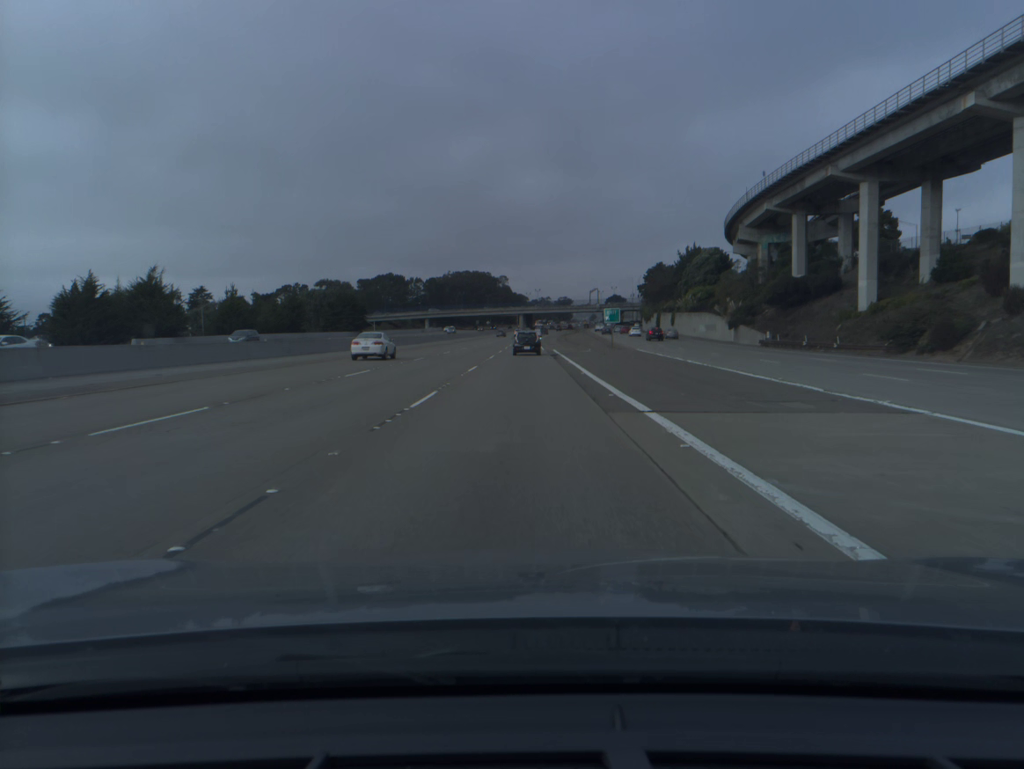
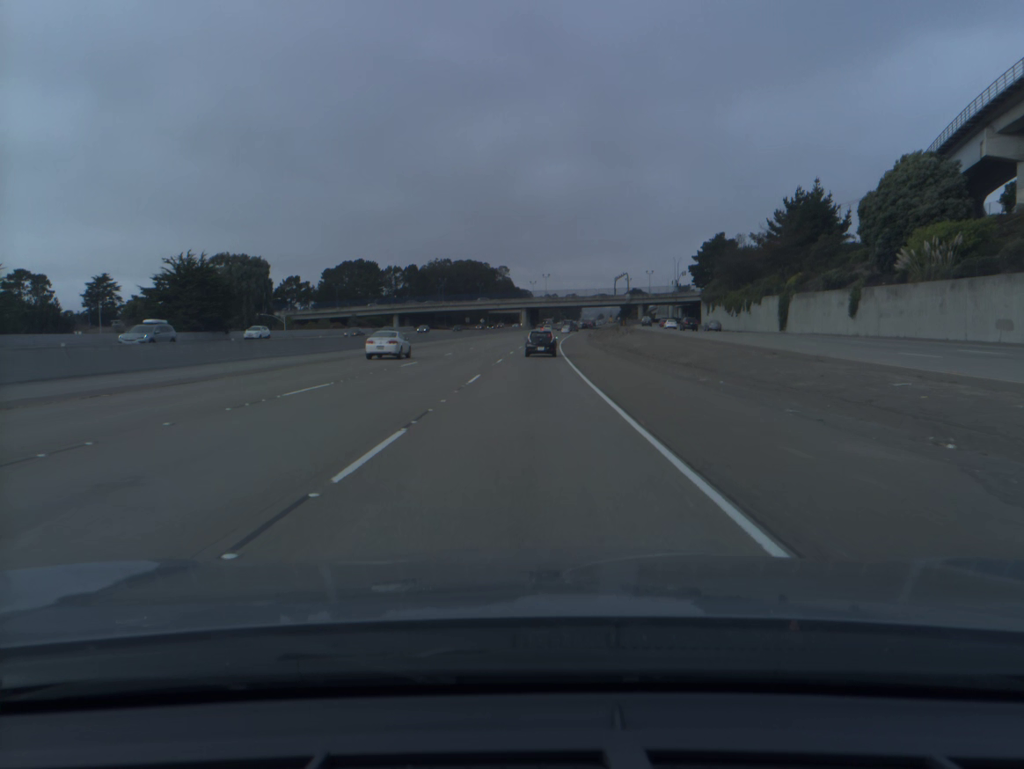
(-0.1, +80.1) m; 0°
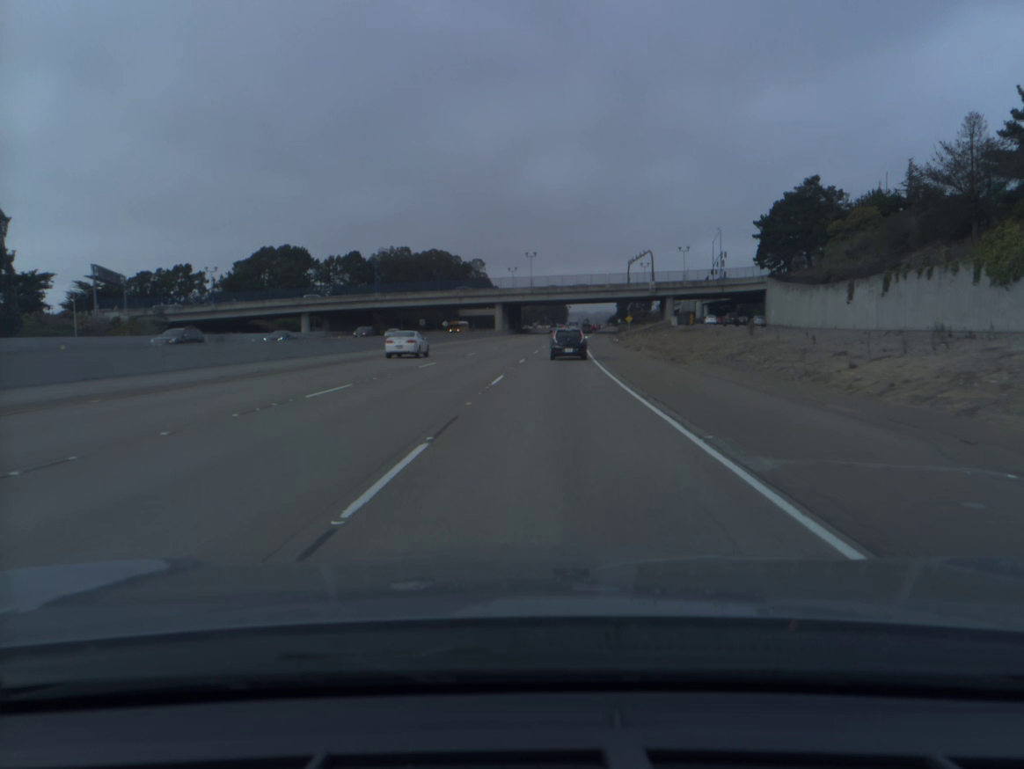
(+1.1, +73.6) m; +1°
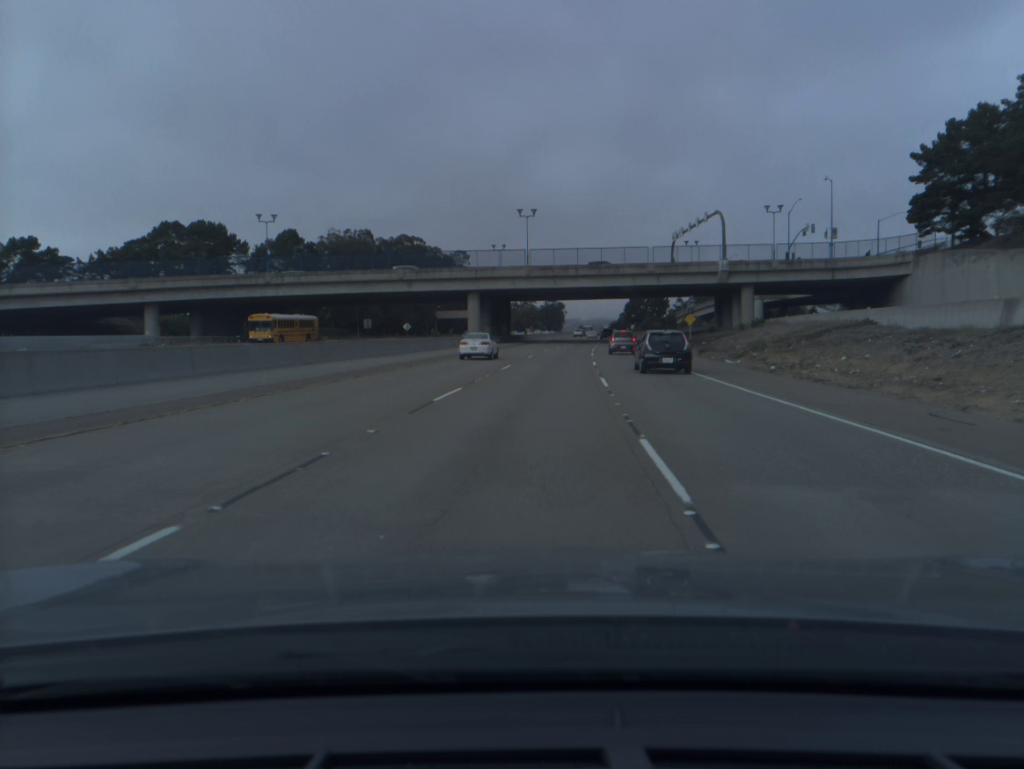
(-0.1, +57.6) m; 0°
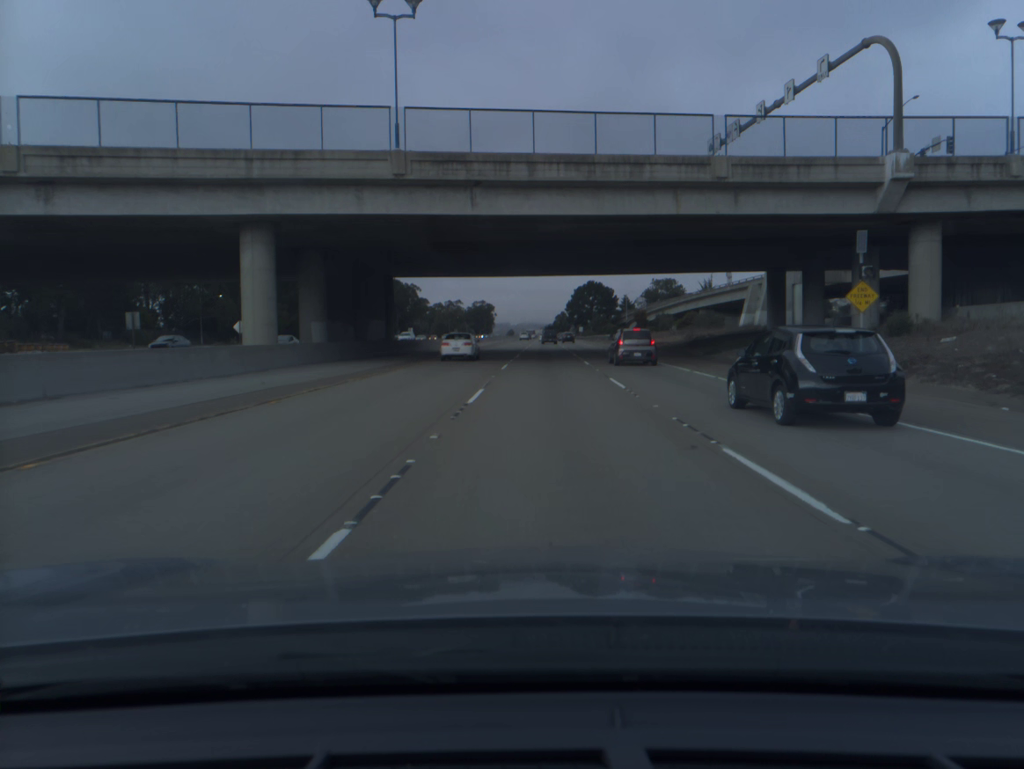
(+2.4, +58.5) m; +5°
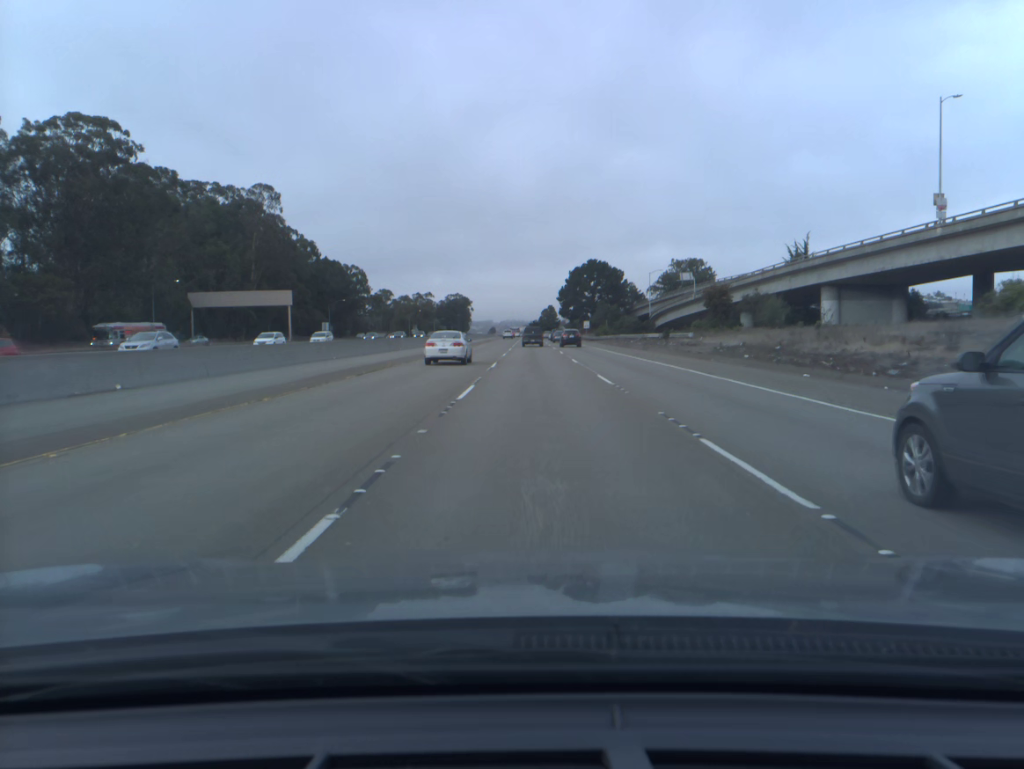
(+1.4, +72.6) m; +1°
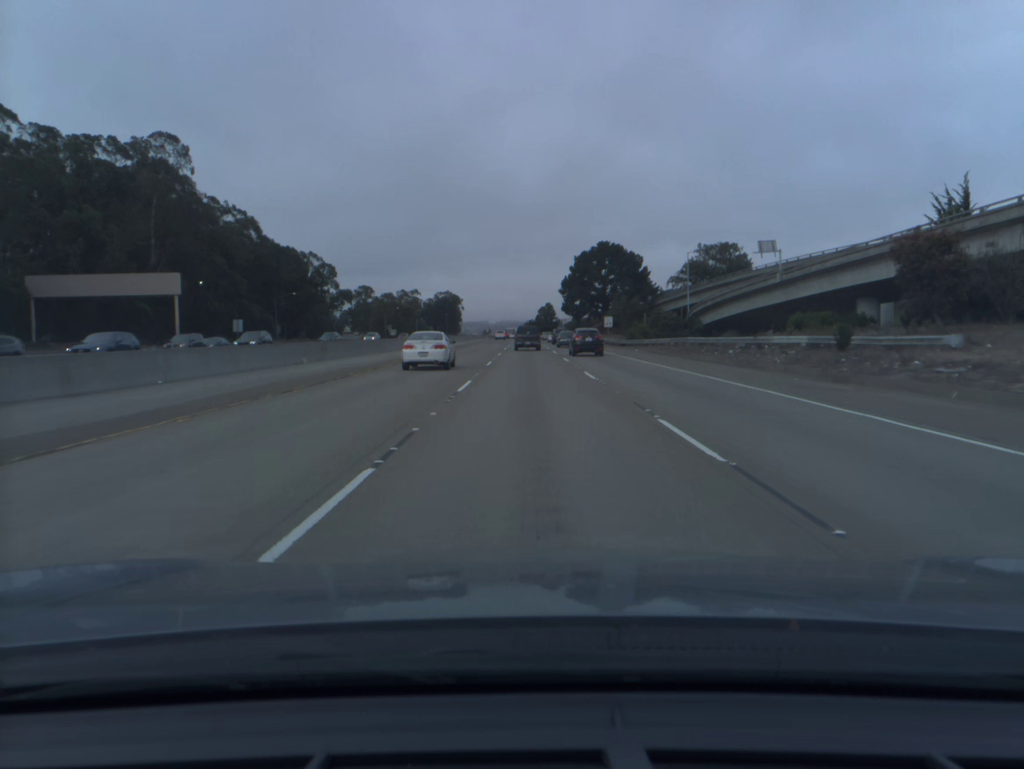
(+0.1, +41.4) m; 0°
